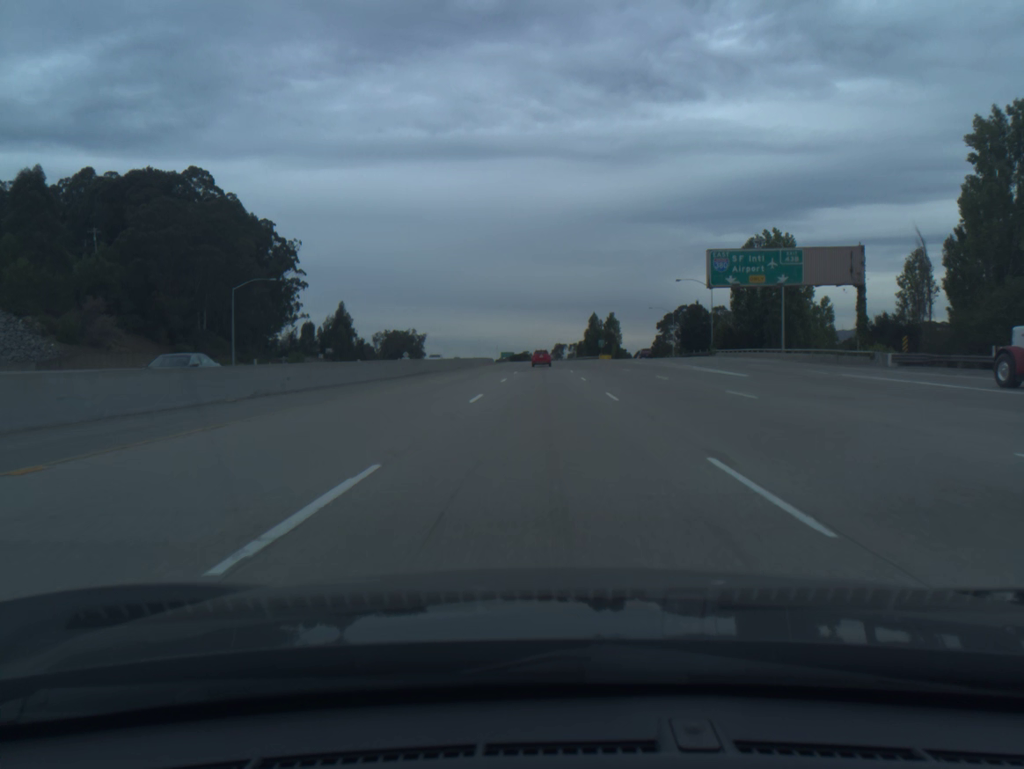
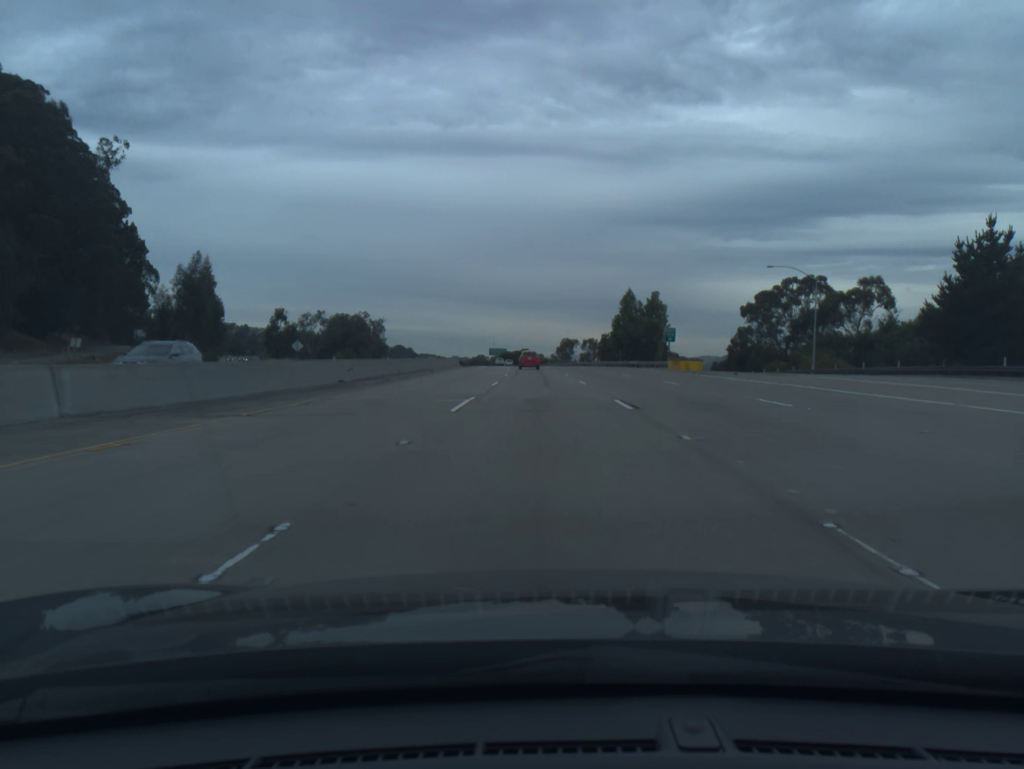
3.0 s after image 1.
(+0.1, +91.3) m; 0°
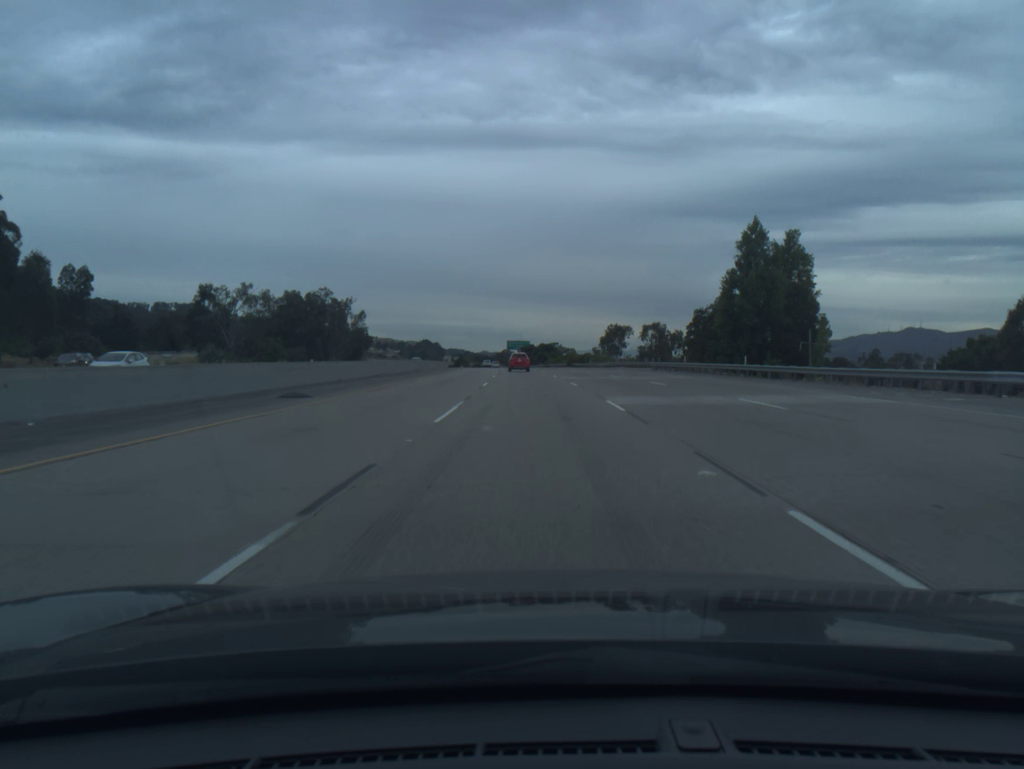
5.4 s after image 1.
(-1.1, +72.7) m; -2°
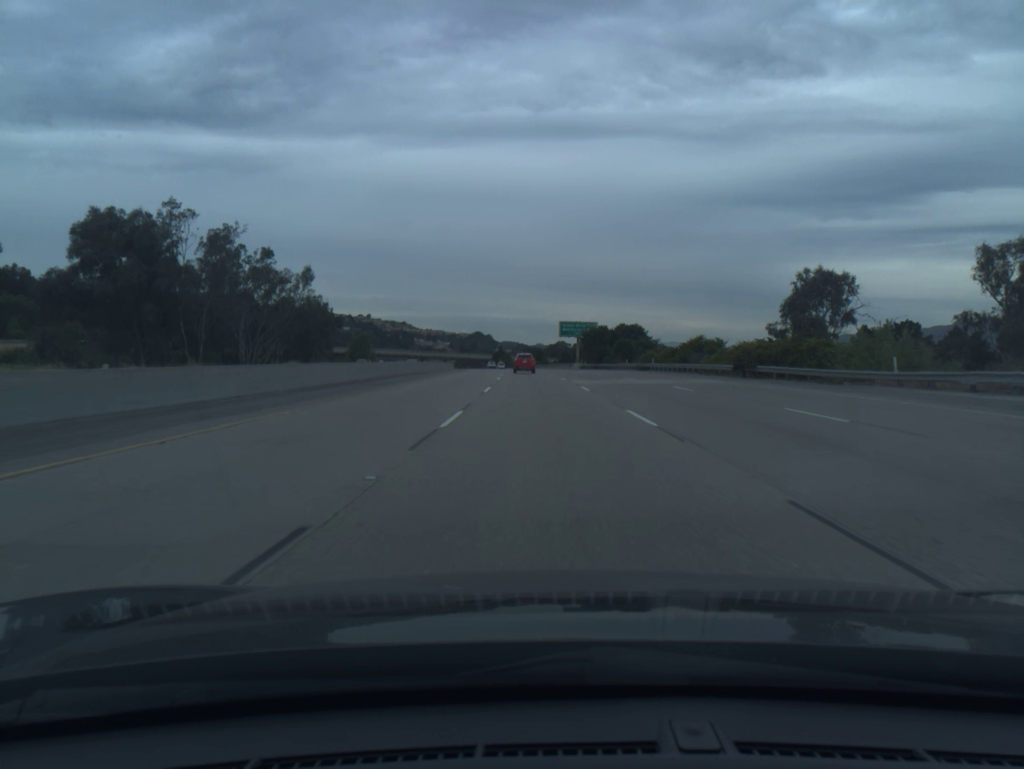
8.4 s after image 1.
(-3.4, +90.5) m; -4°
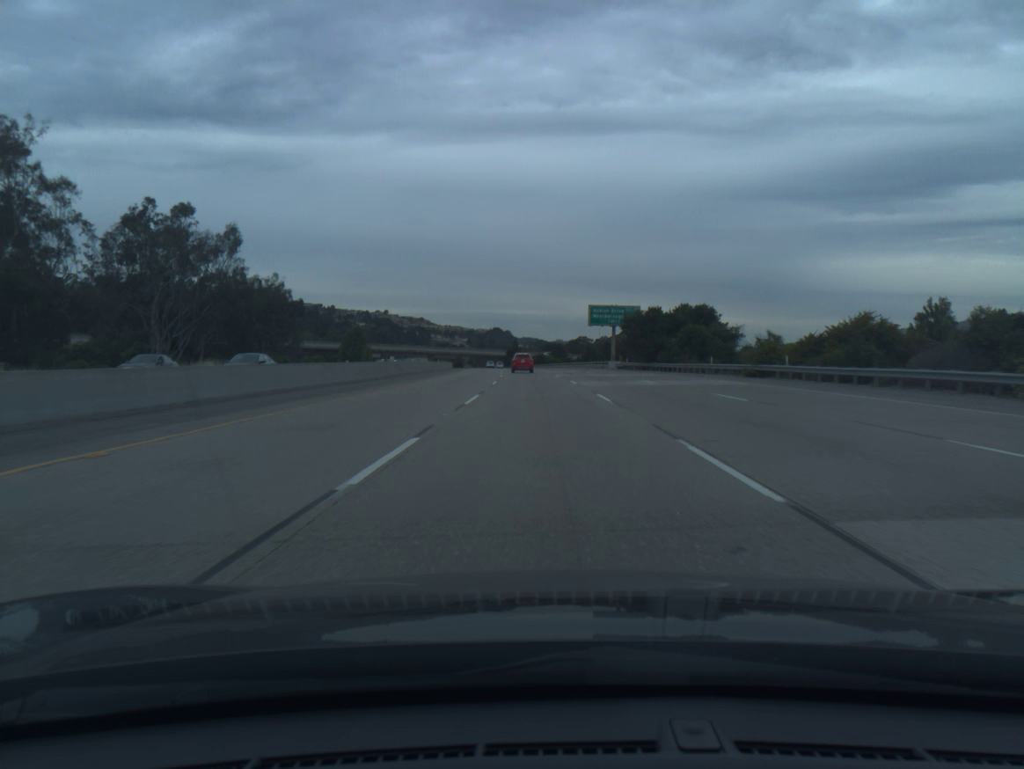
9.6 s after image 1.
(-0.4, +36.3) m; -1°
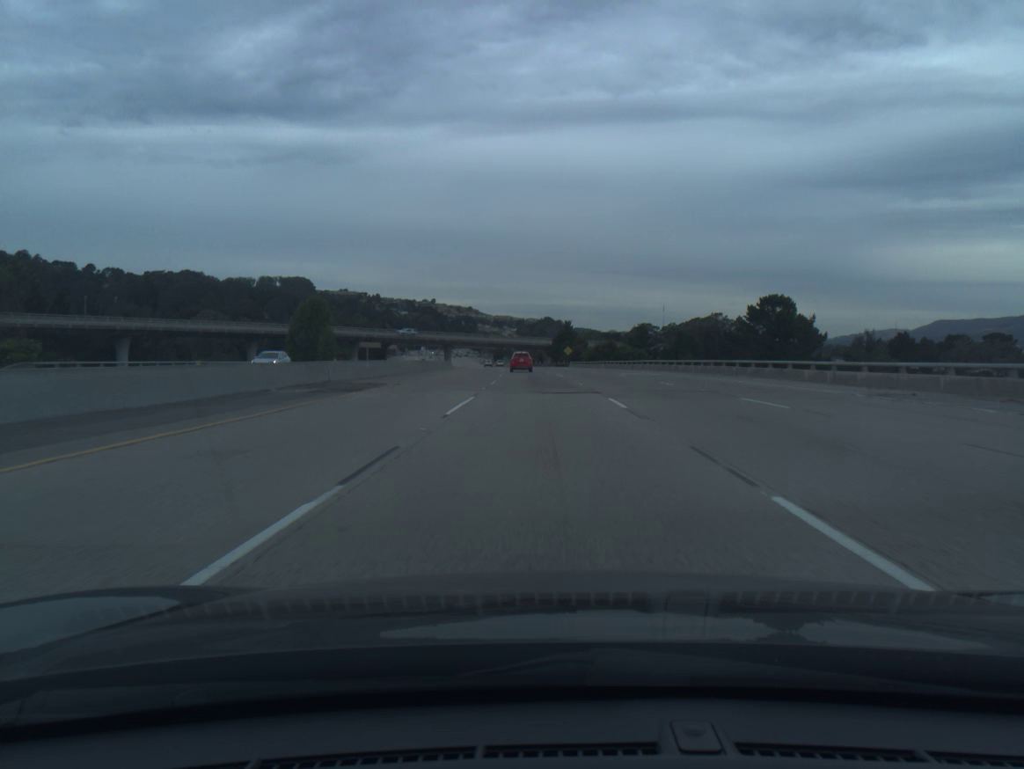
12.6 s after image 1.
(-3.0, +90.6) m; -4°
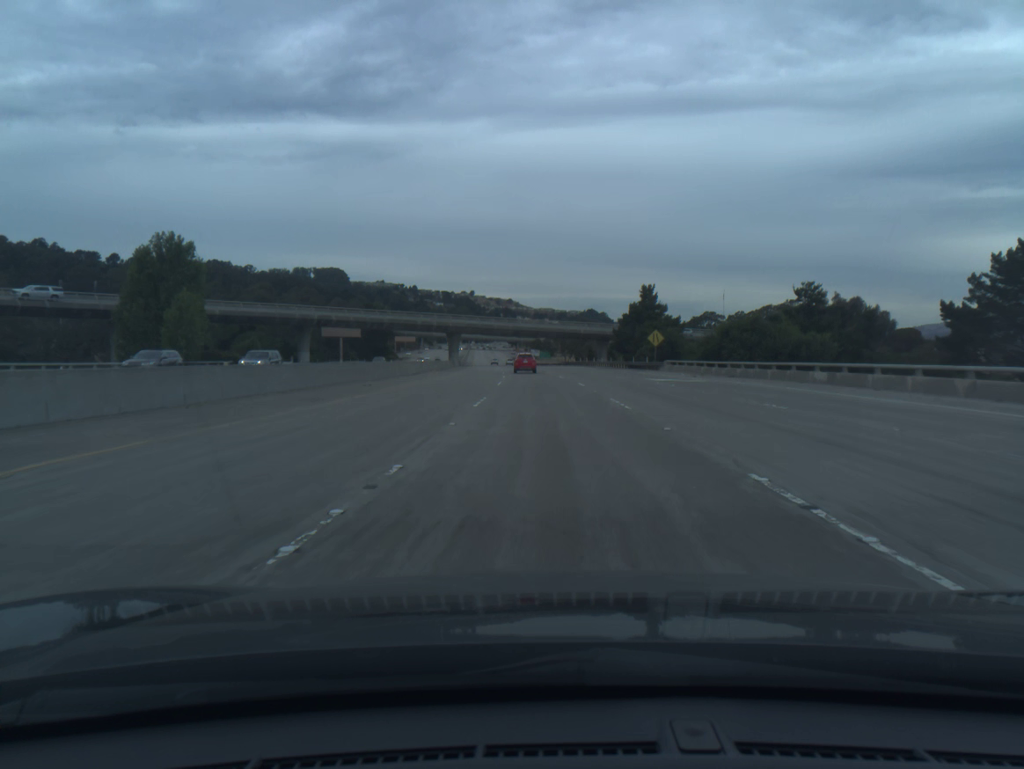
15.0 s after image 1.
(-1.9, +72.2) m; -3°
